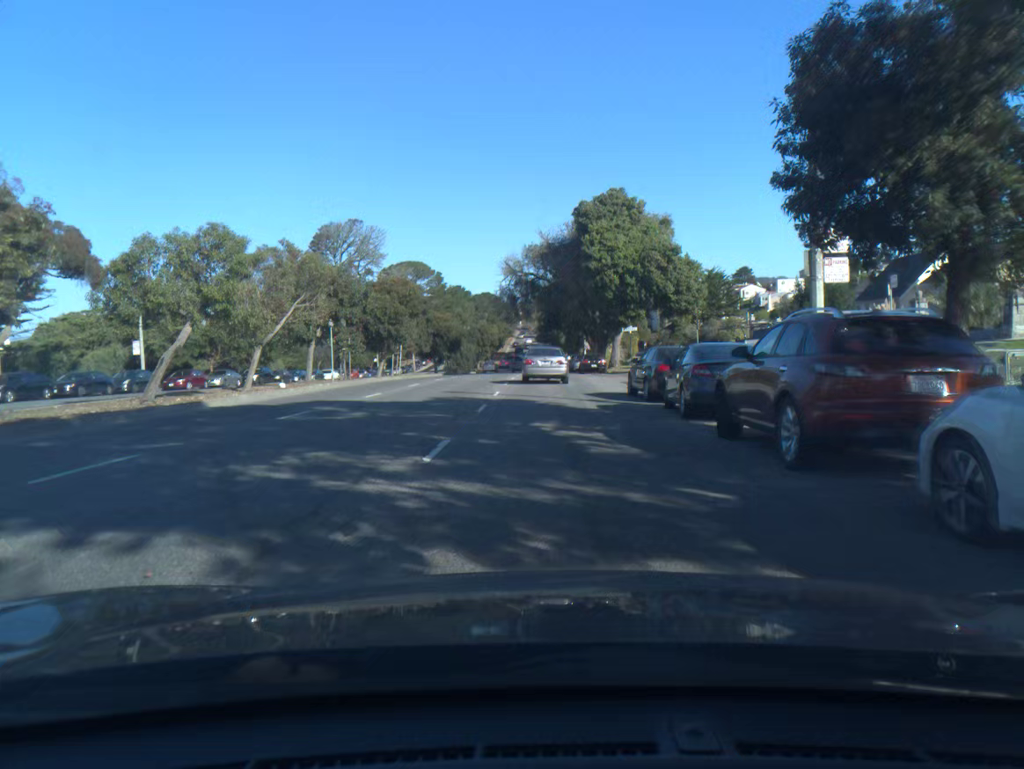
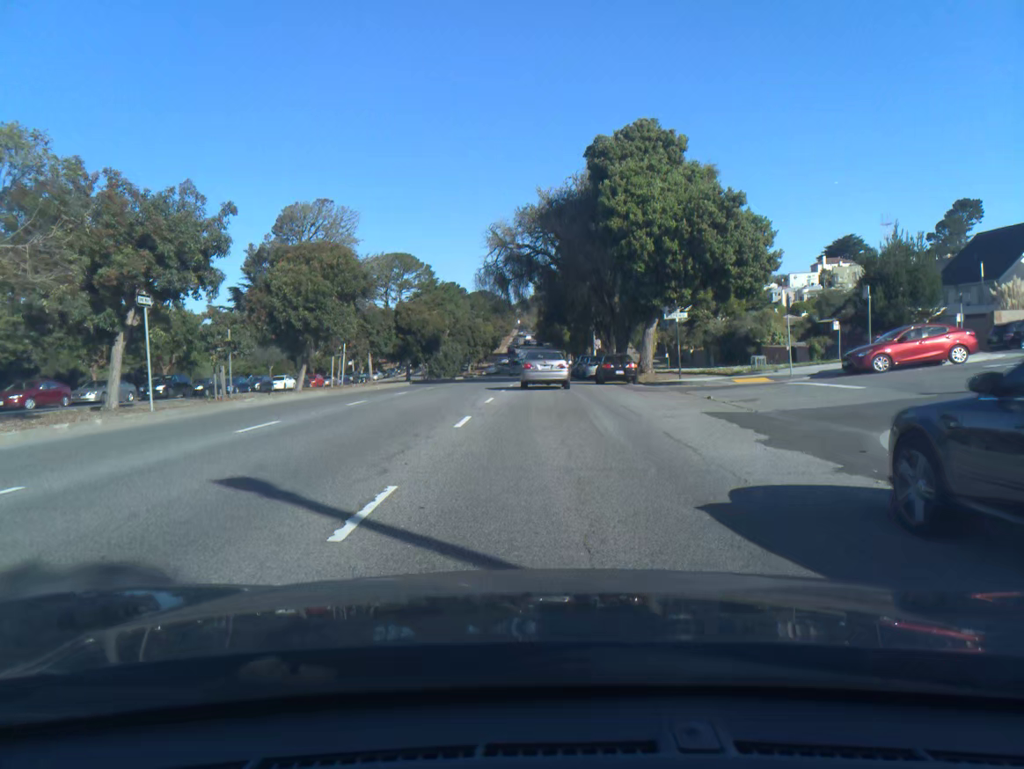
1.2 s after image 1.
(0.0, +16.9) m; 0°
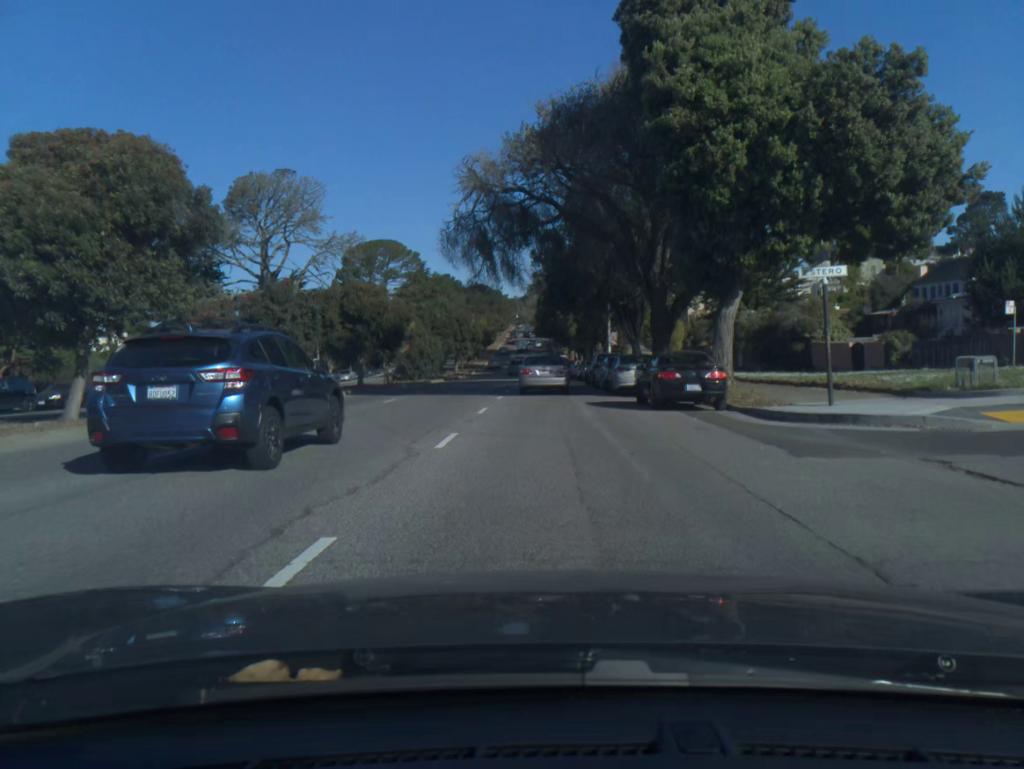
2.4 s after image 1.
(0.0, +16.7) m; 0°
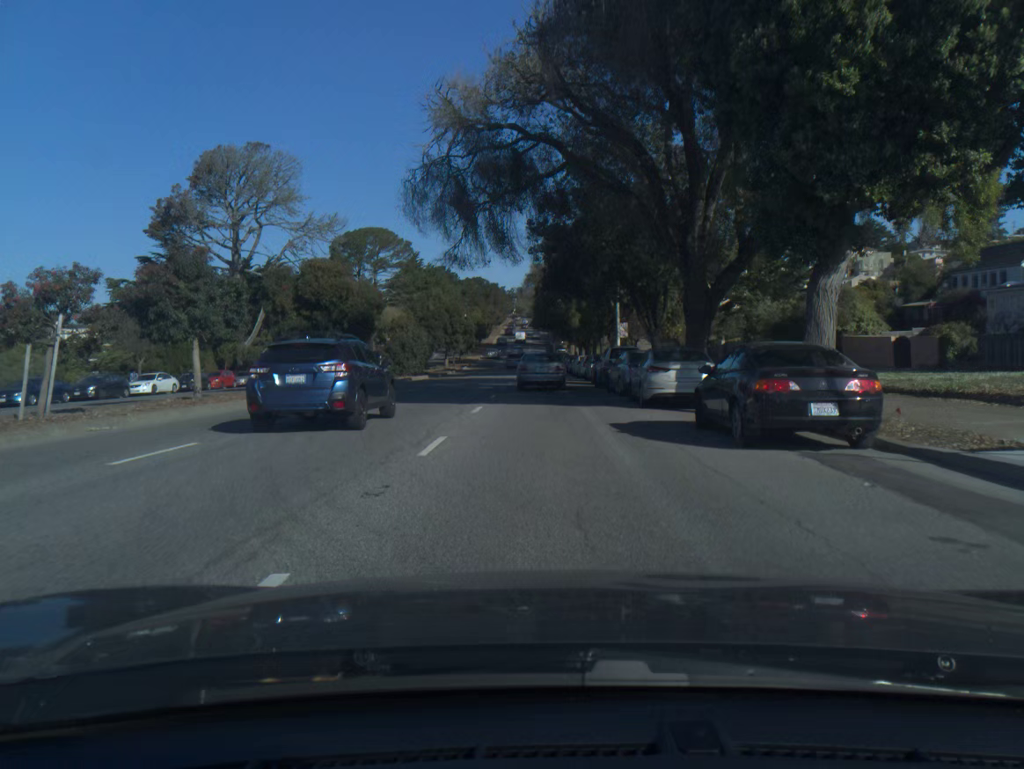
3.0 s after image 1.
(0.0, +8.3) m; 0°
